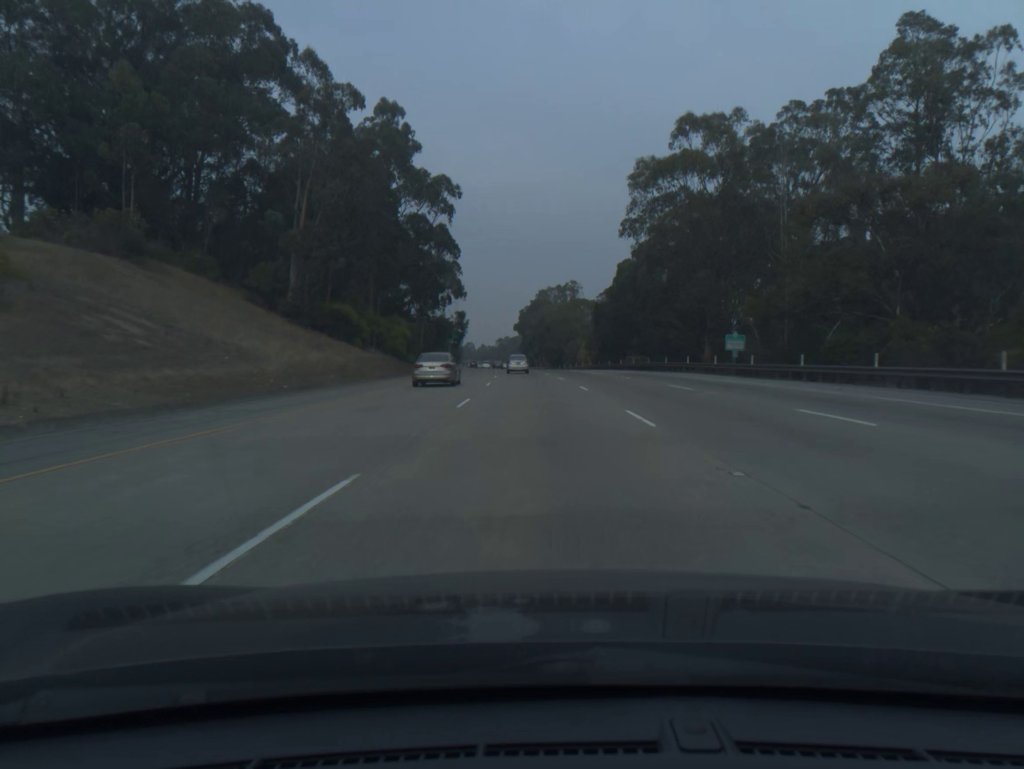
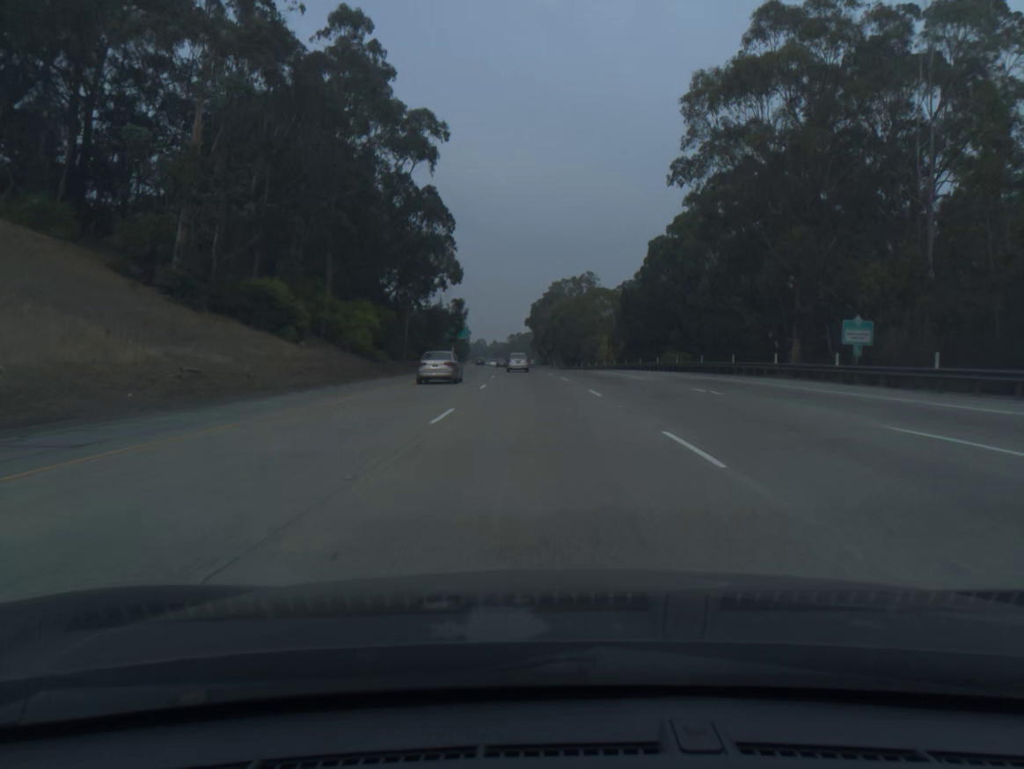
(-0.2, +19.4) m; -1°
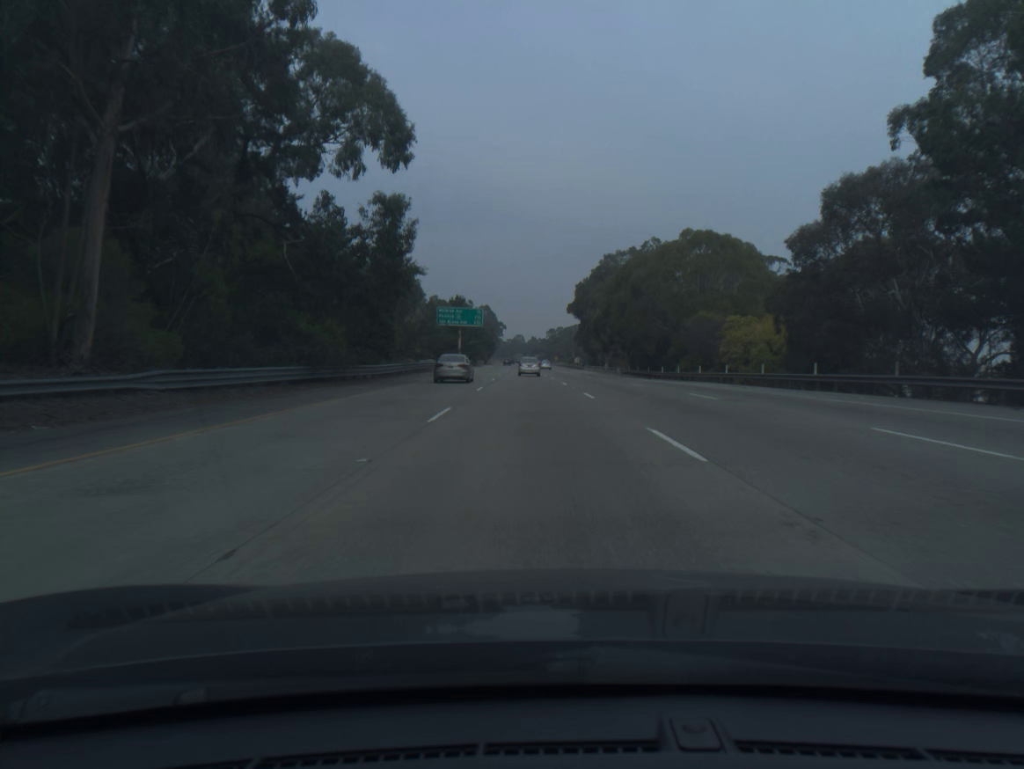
(-1.4, +57.7) m; -3°
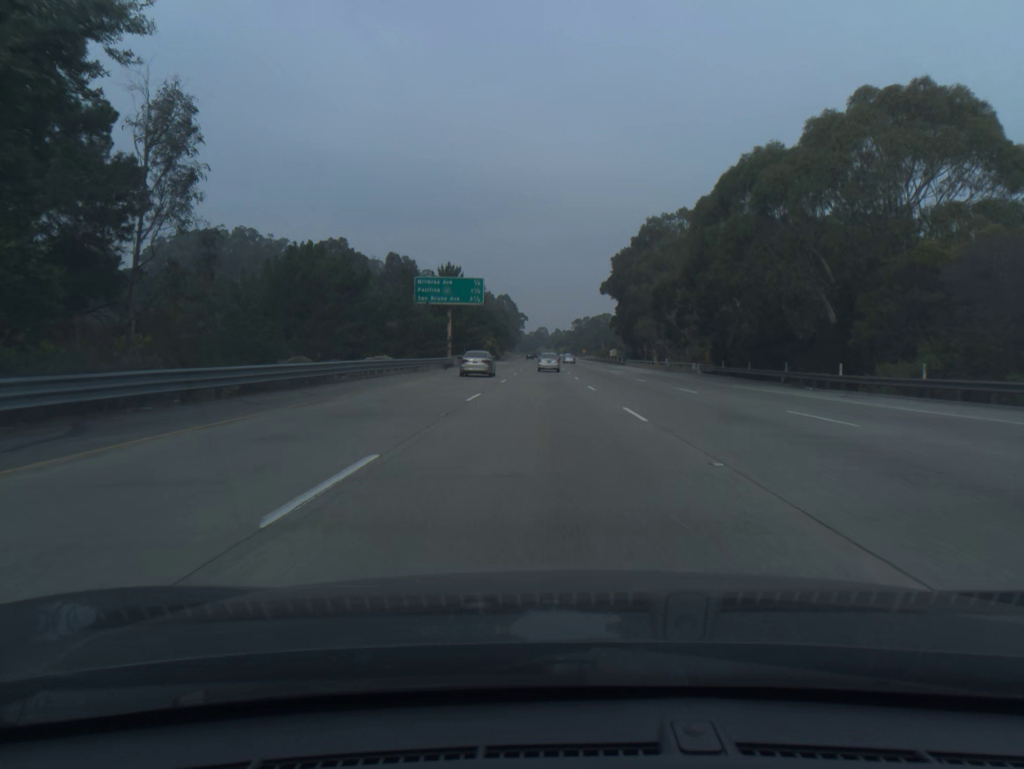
(-0.6, +38.4) m; -2°
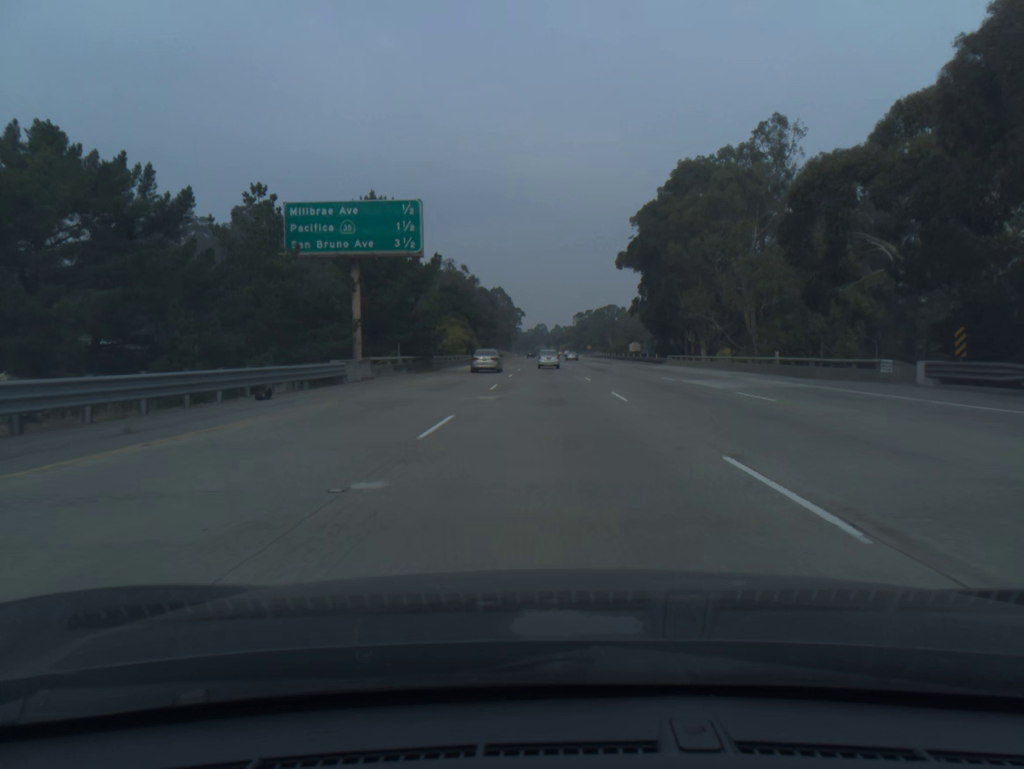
(-0.1, +38.3) m; 0°
